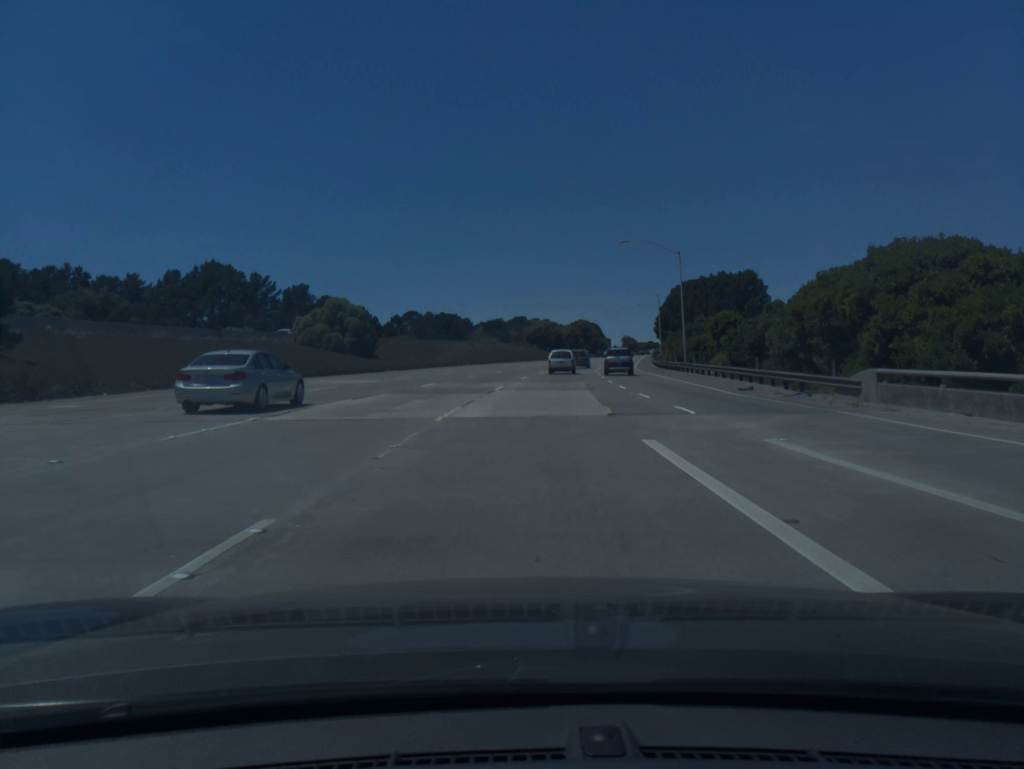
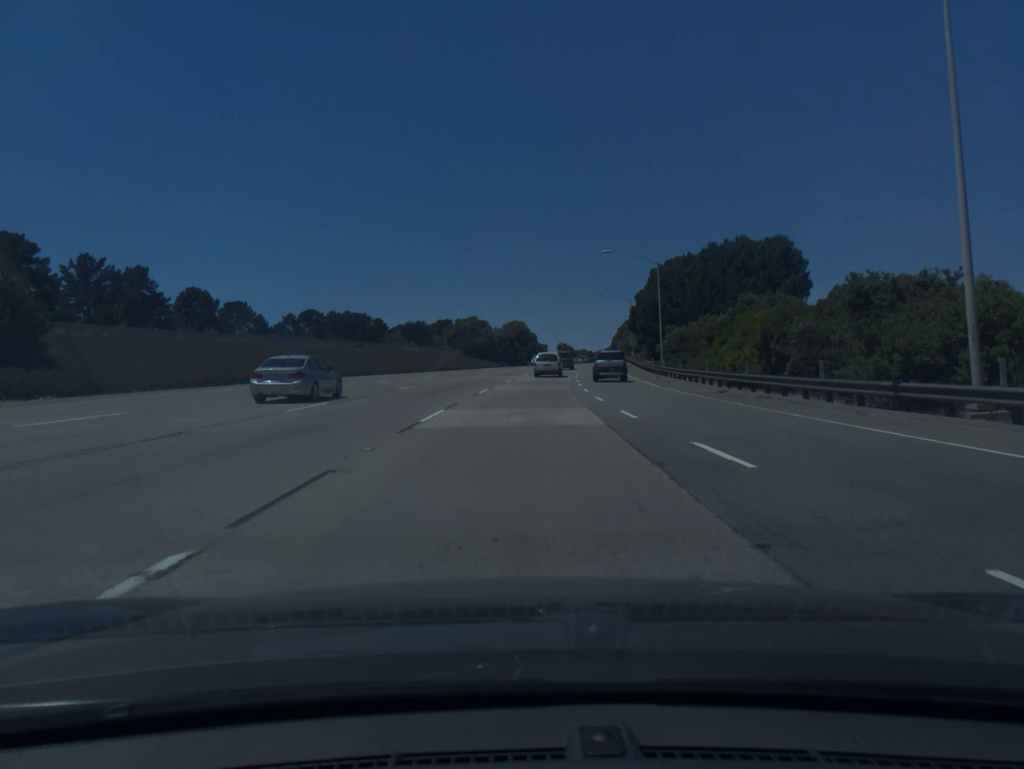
(+2.0, +44.6) m; +5°
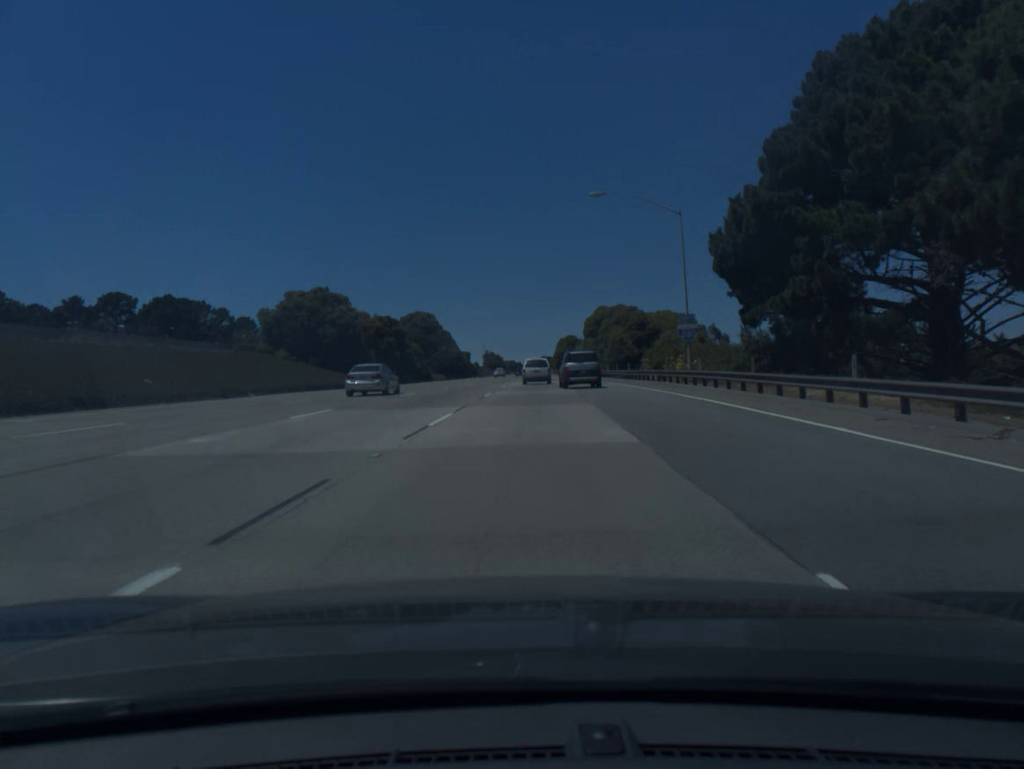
(+3.8, +72.8) m; +5°
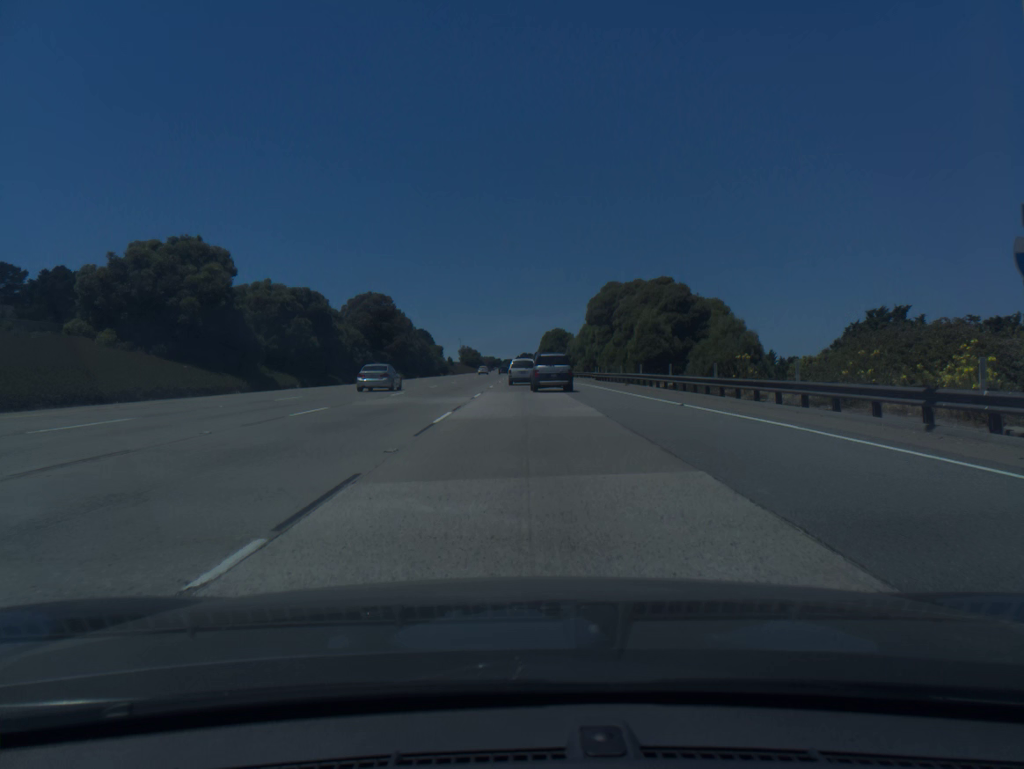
(+0.4, +28.5) m; +1°
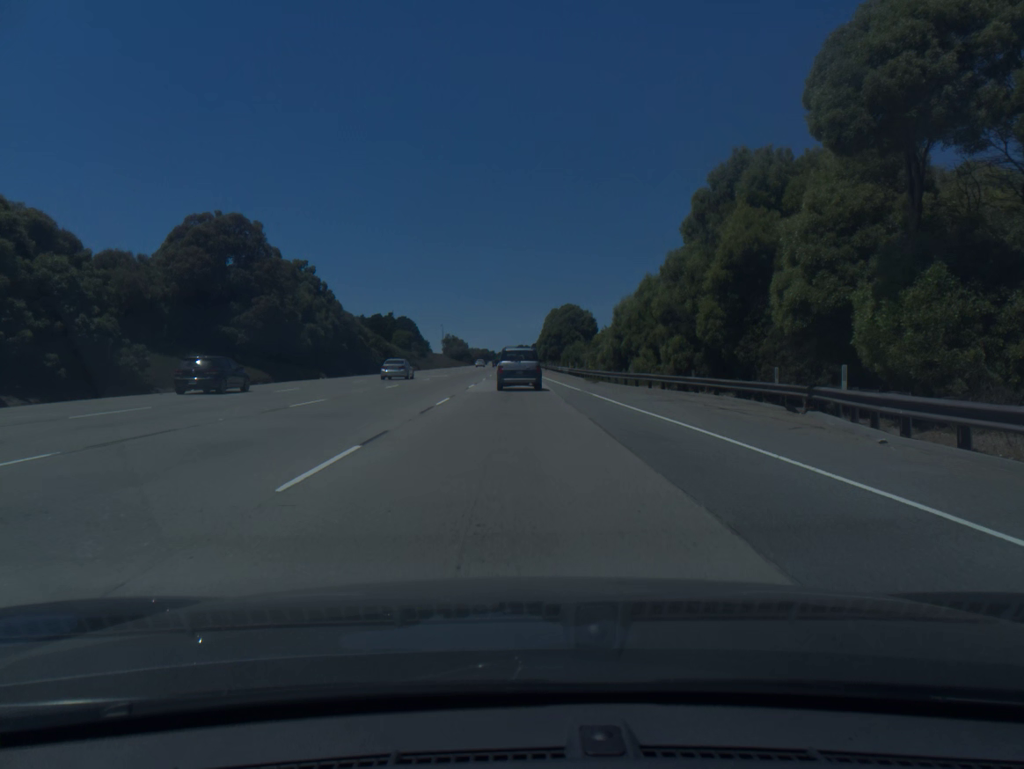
(+0.6, +56.2) m; 0°
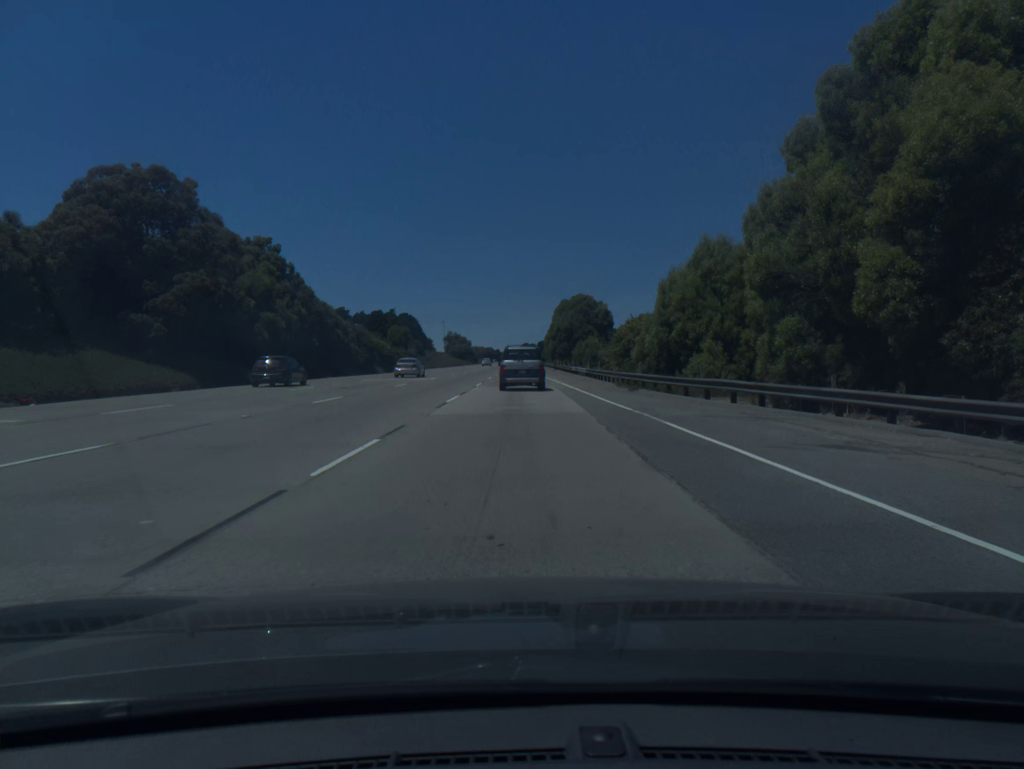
(-0.1, +13.5) m; 0°
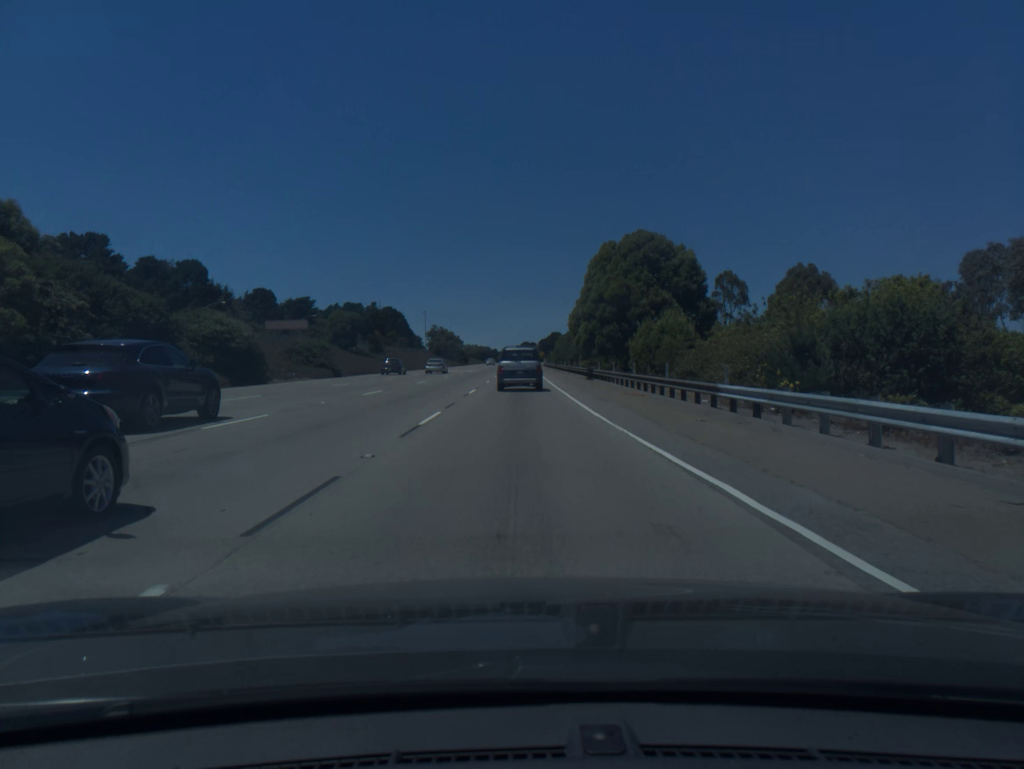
(-0.1, +51.9) m; 0°
